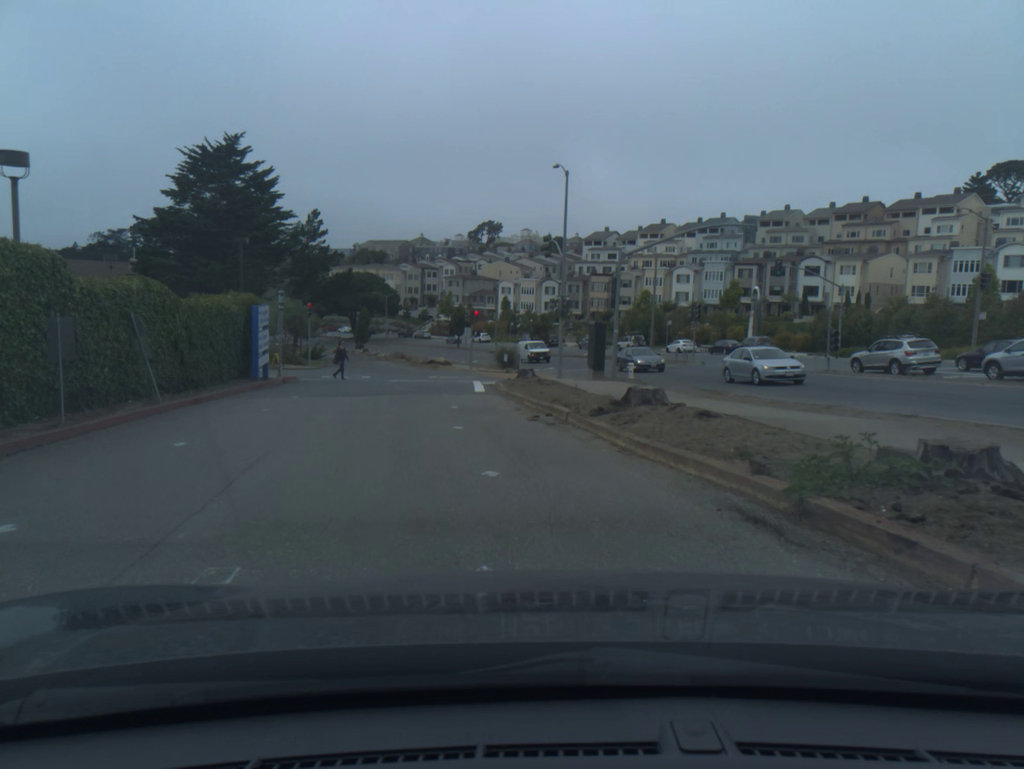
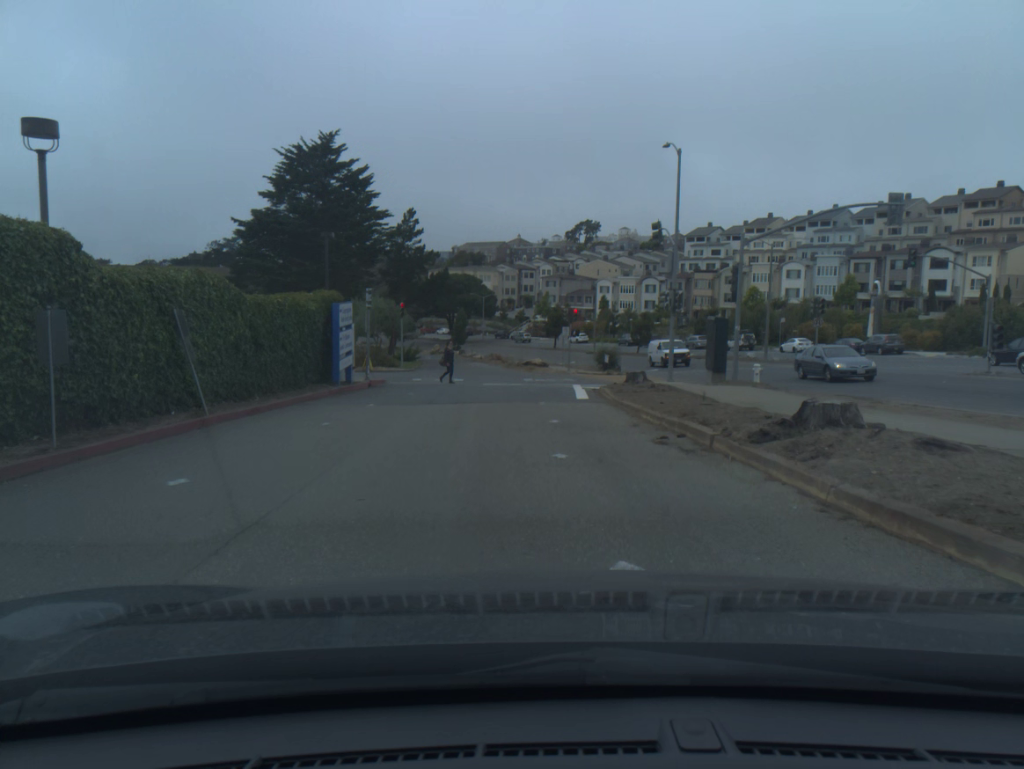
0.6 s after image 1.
(-0.3, +3.3) m; -8°
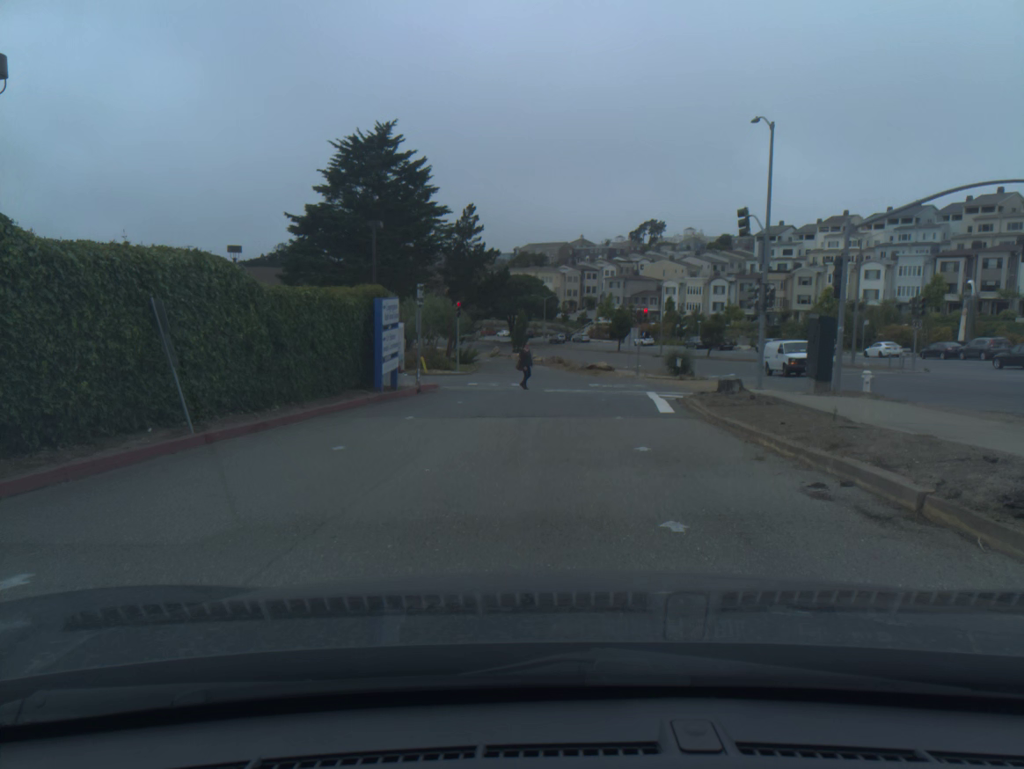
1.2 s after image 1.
(-0.1, +3.4) m; -3°
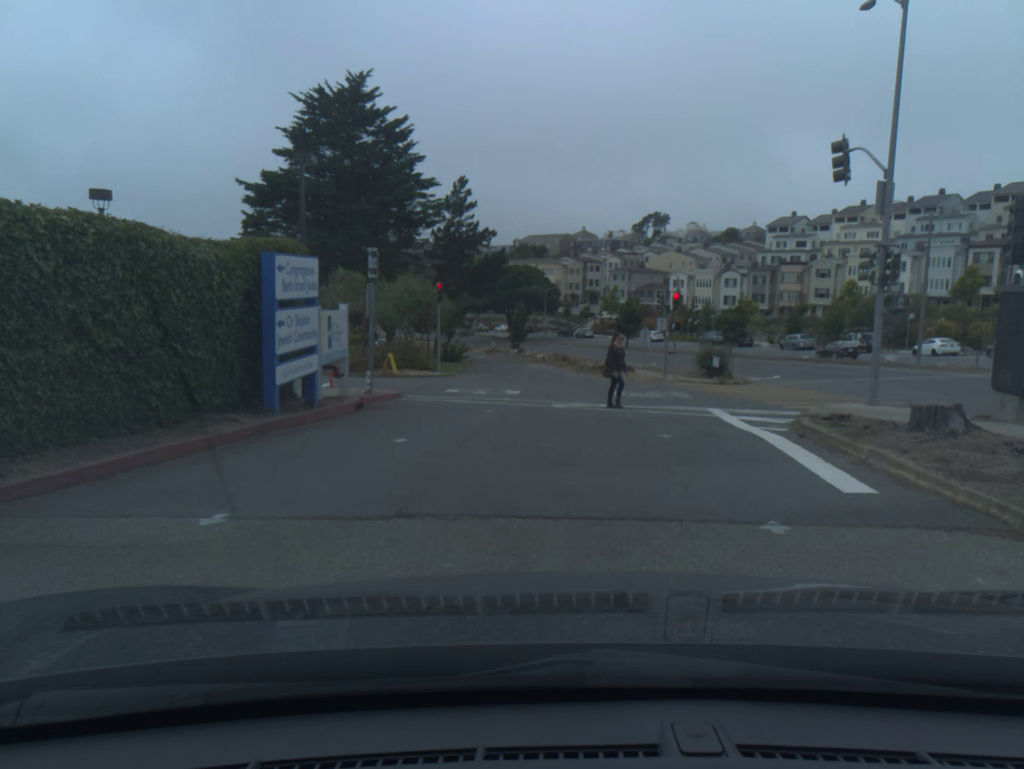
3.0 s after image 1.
(+0.1, +9.4) m; +1°
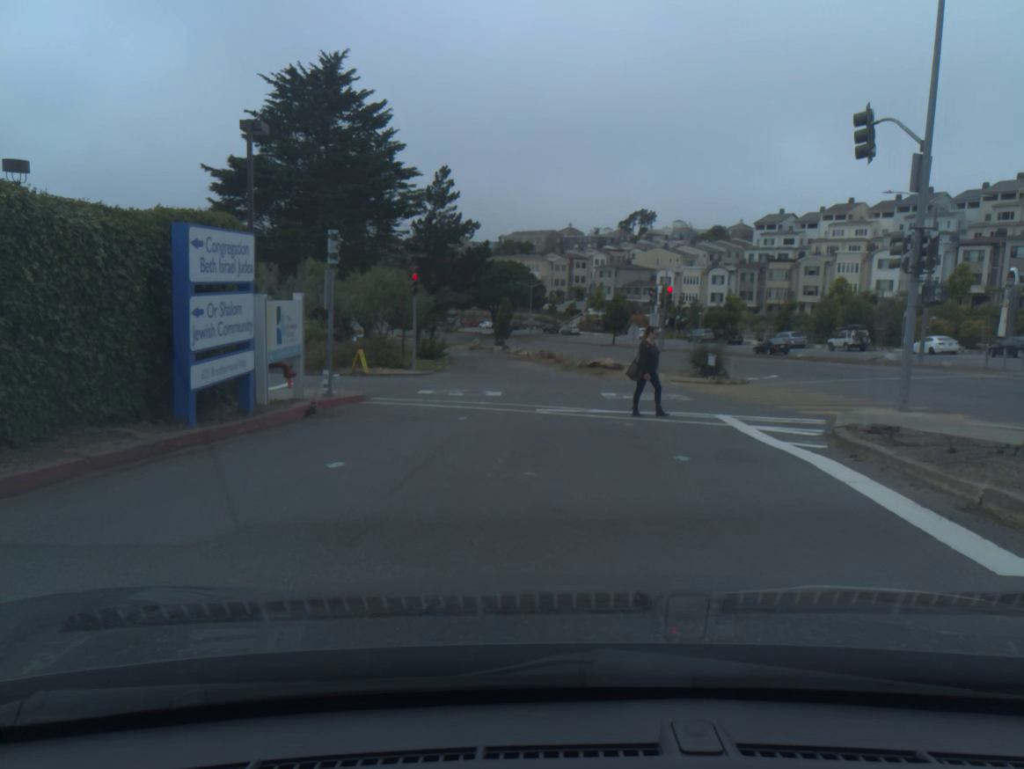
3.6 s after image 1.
(+0.1, +2.6) m; +2°
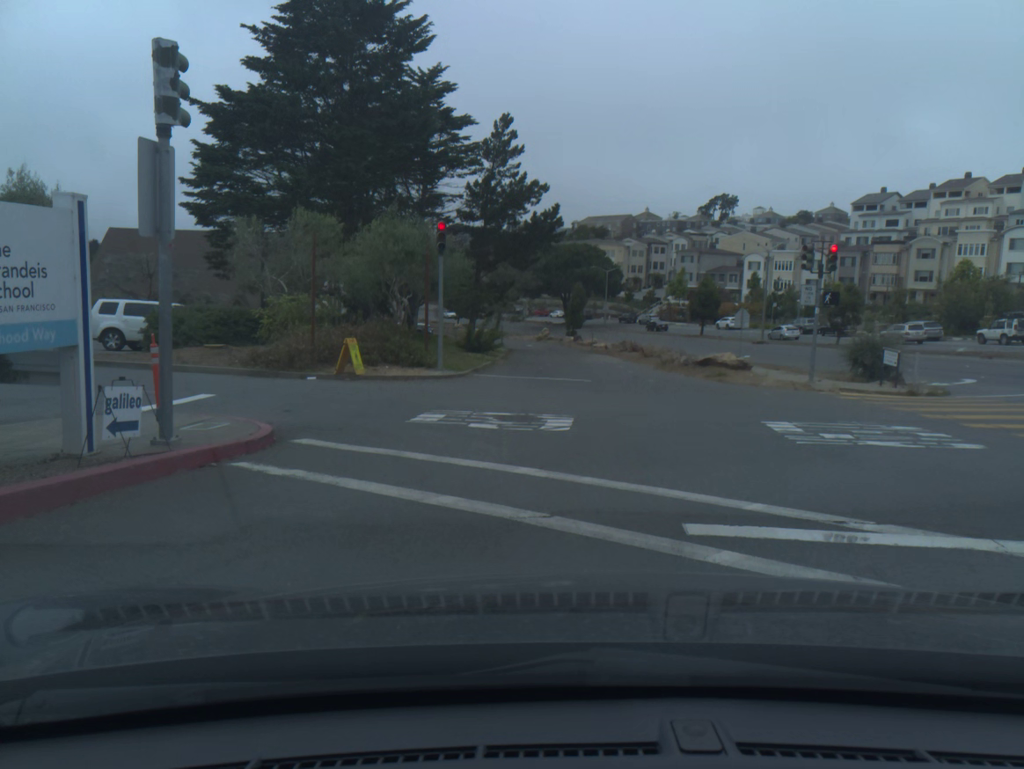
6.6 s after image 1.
(-0.6, +11.5) m; -6°
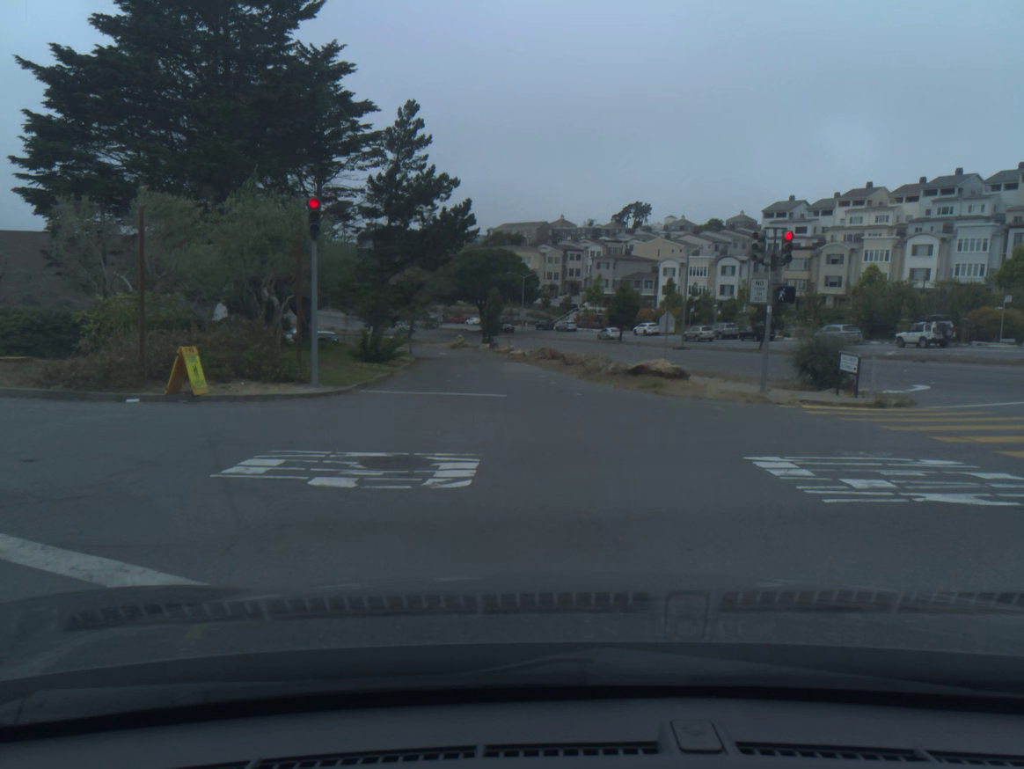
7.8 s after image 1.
(+0.3, +4.1) m; +13°
